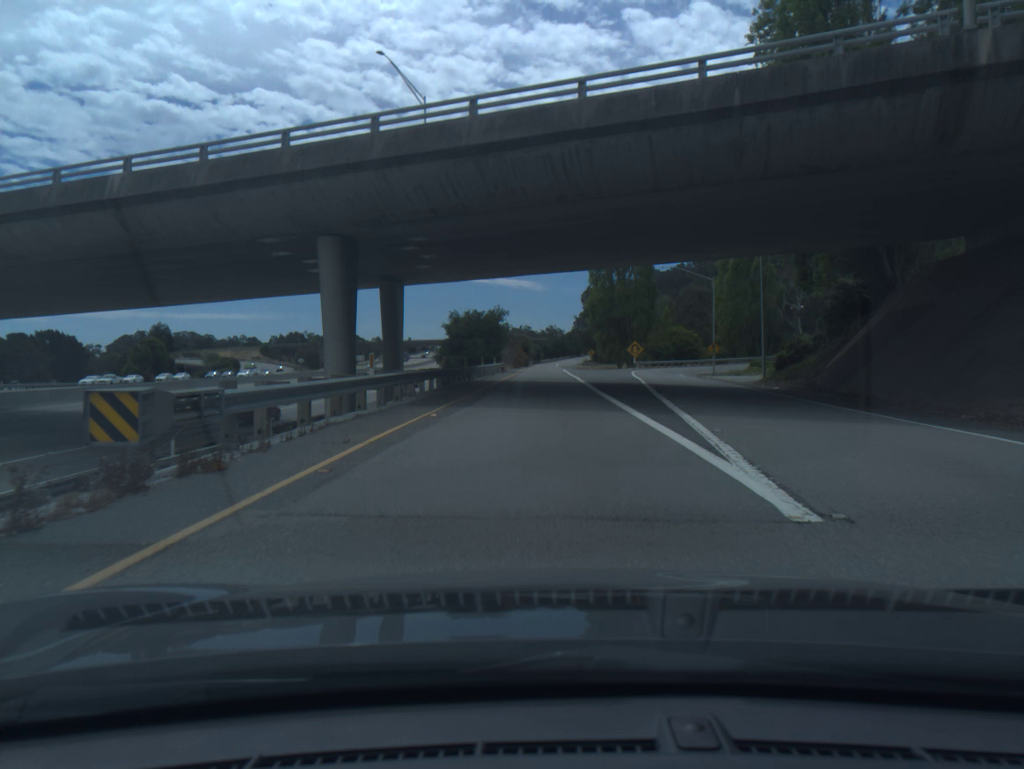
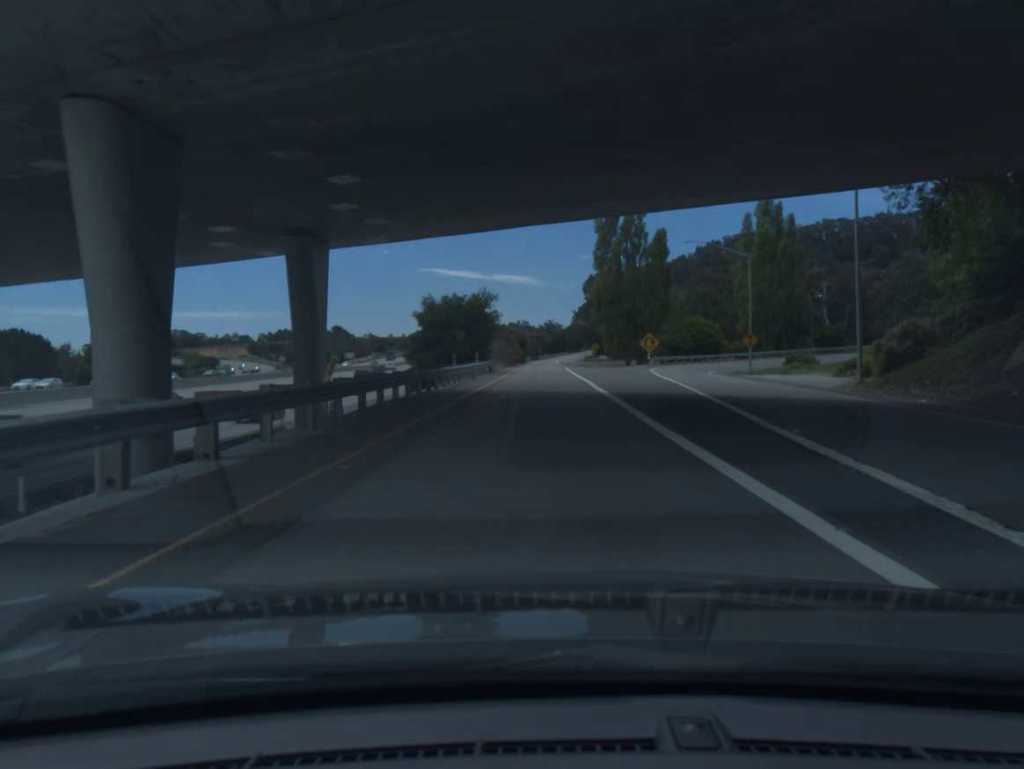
(0.0, +14.0) m; 0°
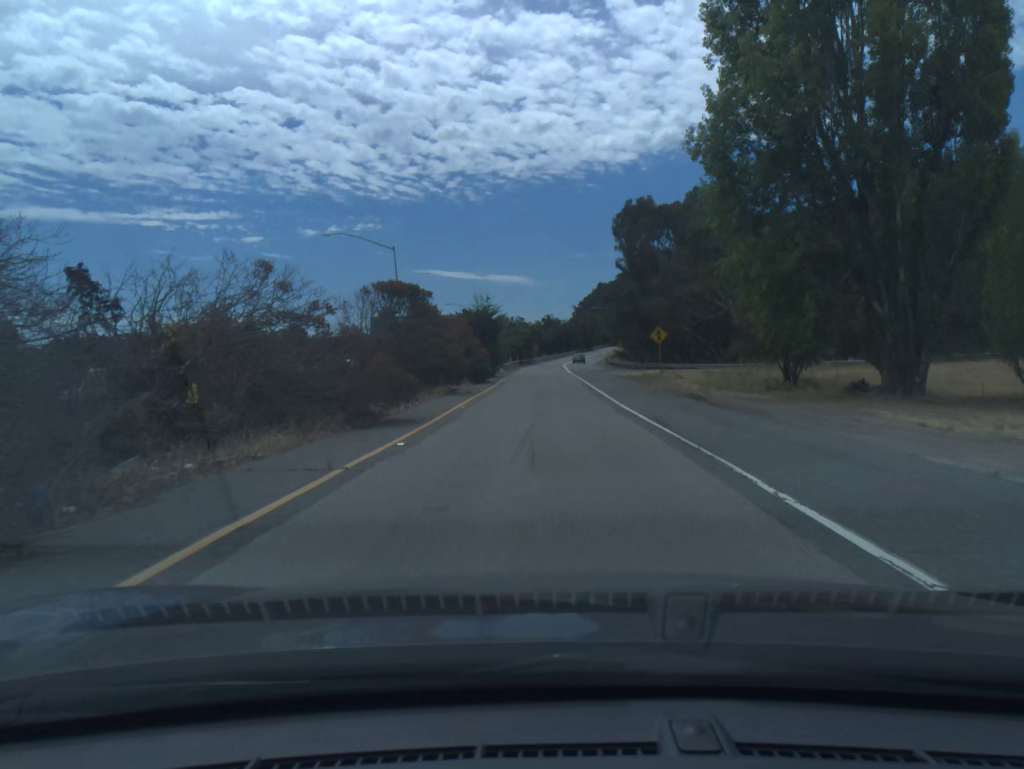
(+0.2, +70.2) m; 0°
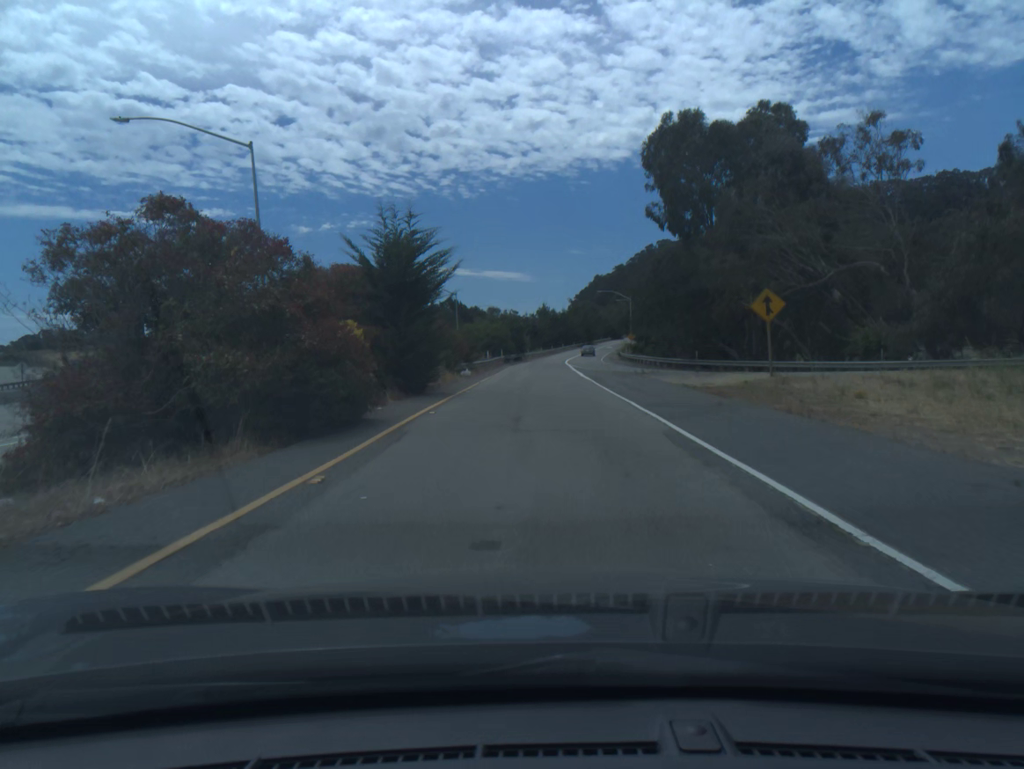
(+0.1, +27.5) m; 0°
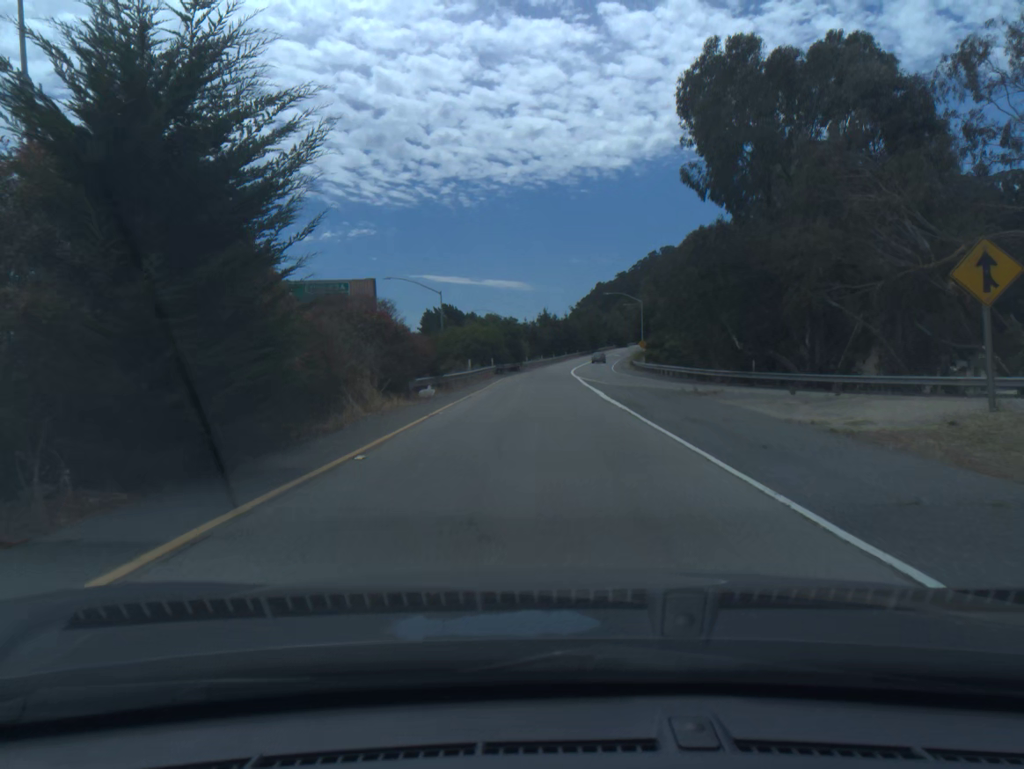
(0.0, +13.5) m; 0°
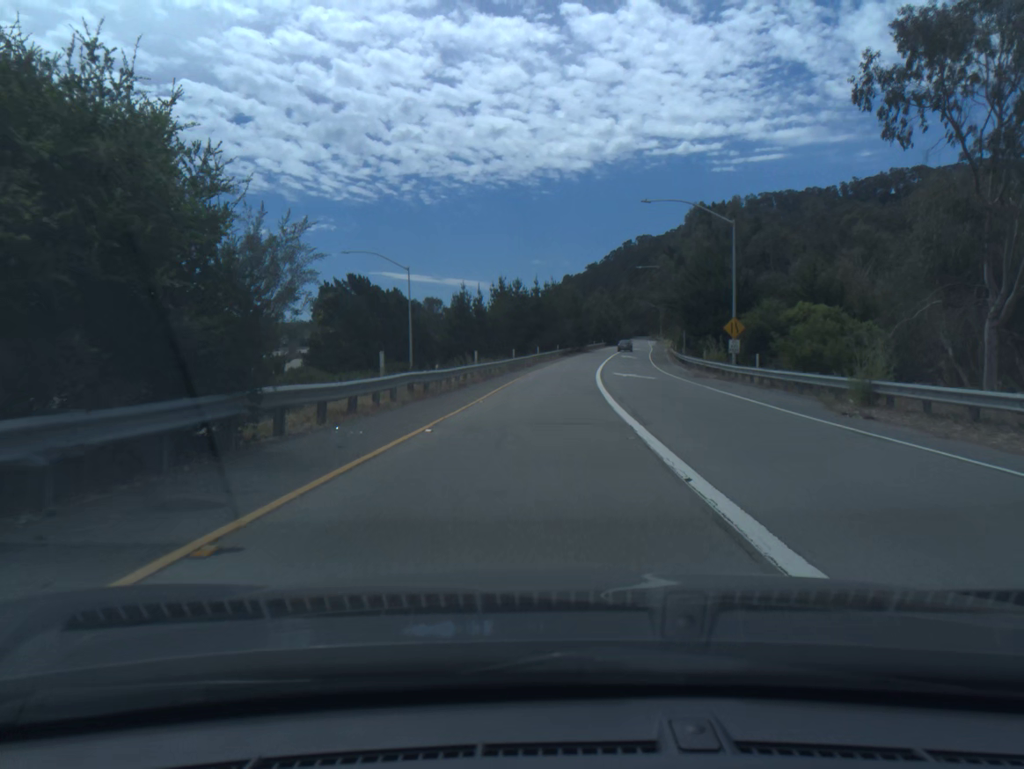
(+1.1, +66.3) m; +3°
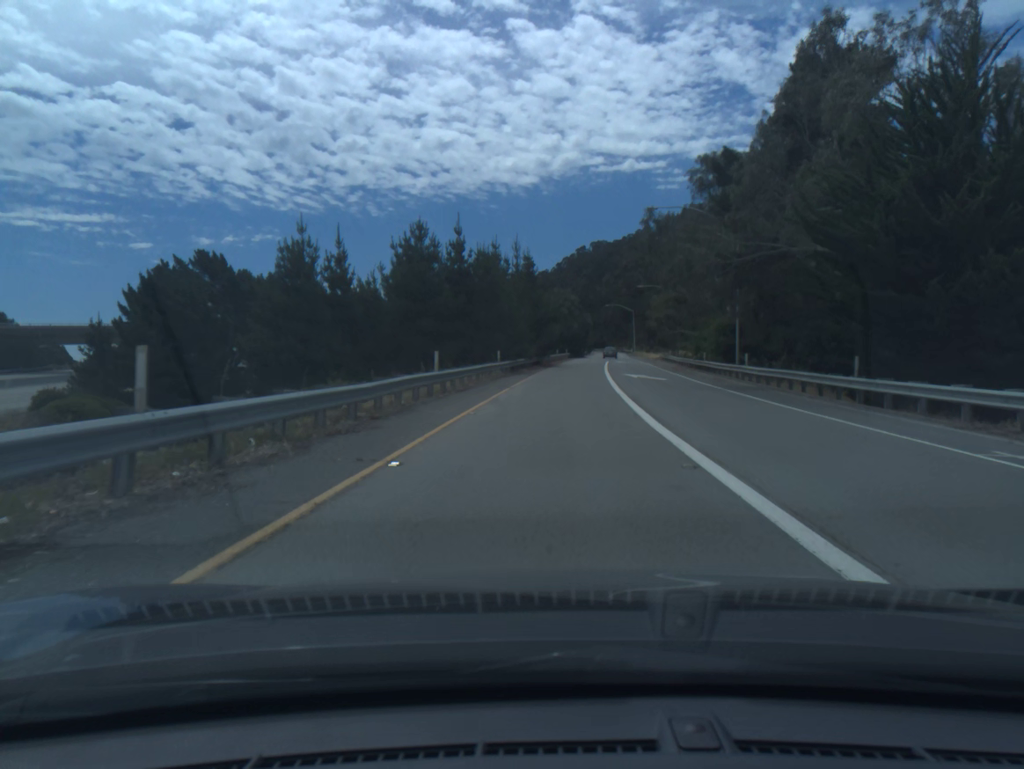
(+1.2, +41.2) m; +4°
